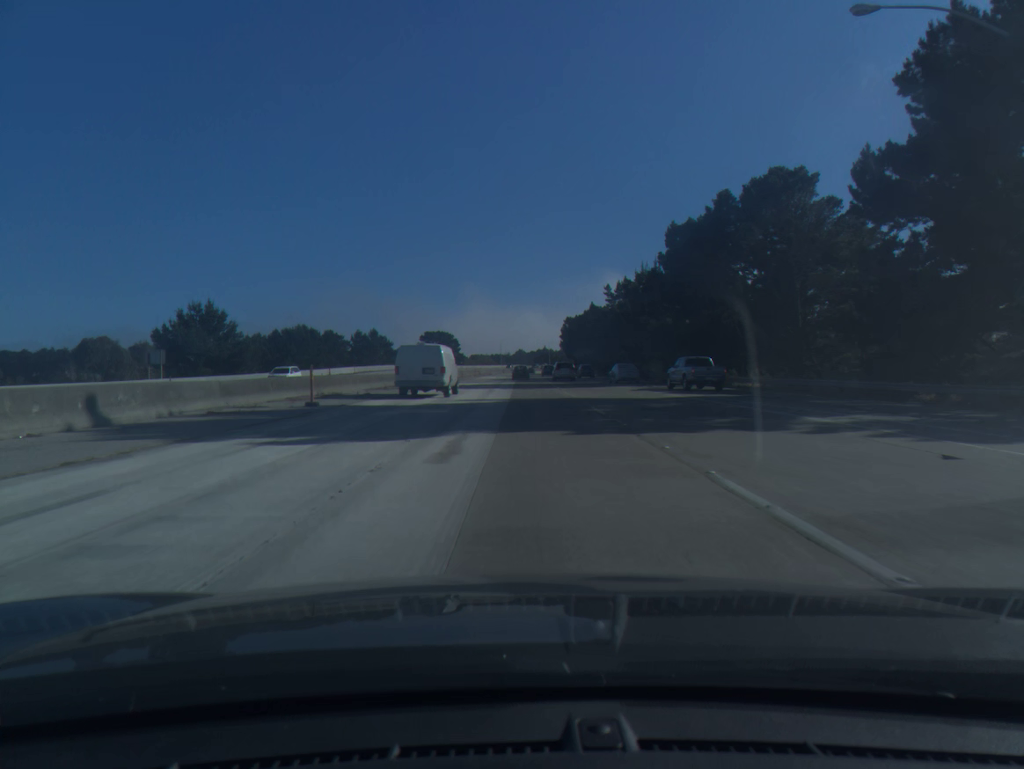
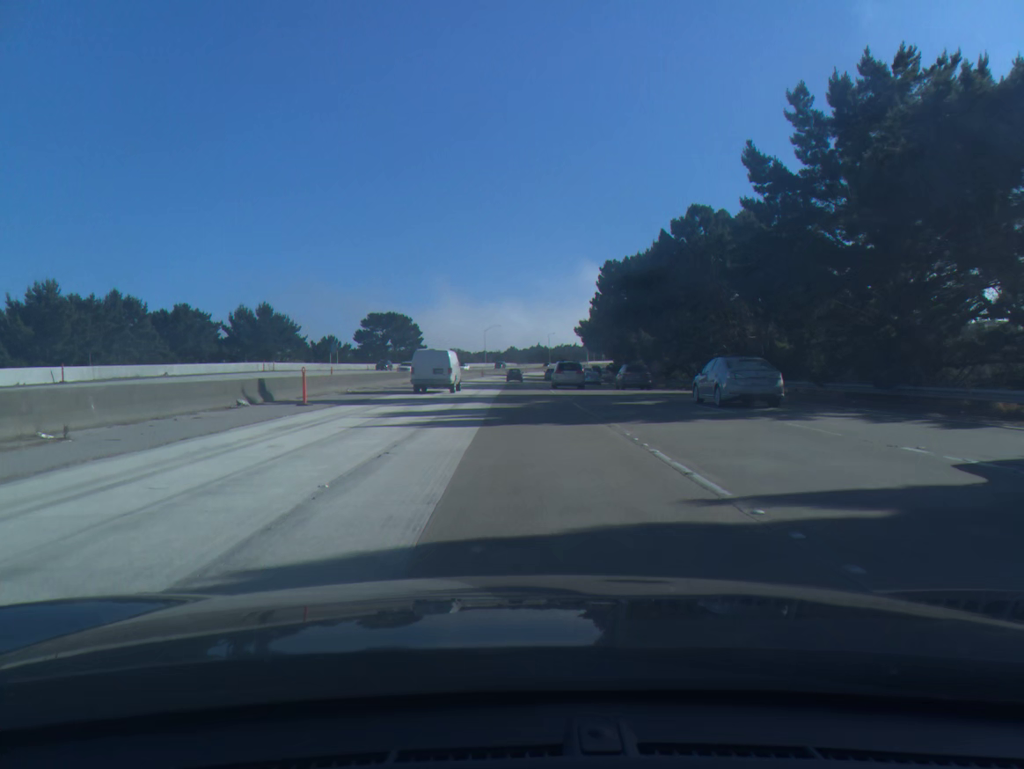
(+0.8, +84.7) m; +1°
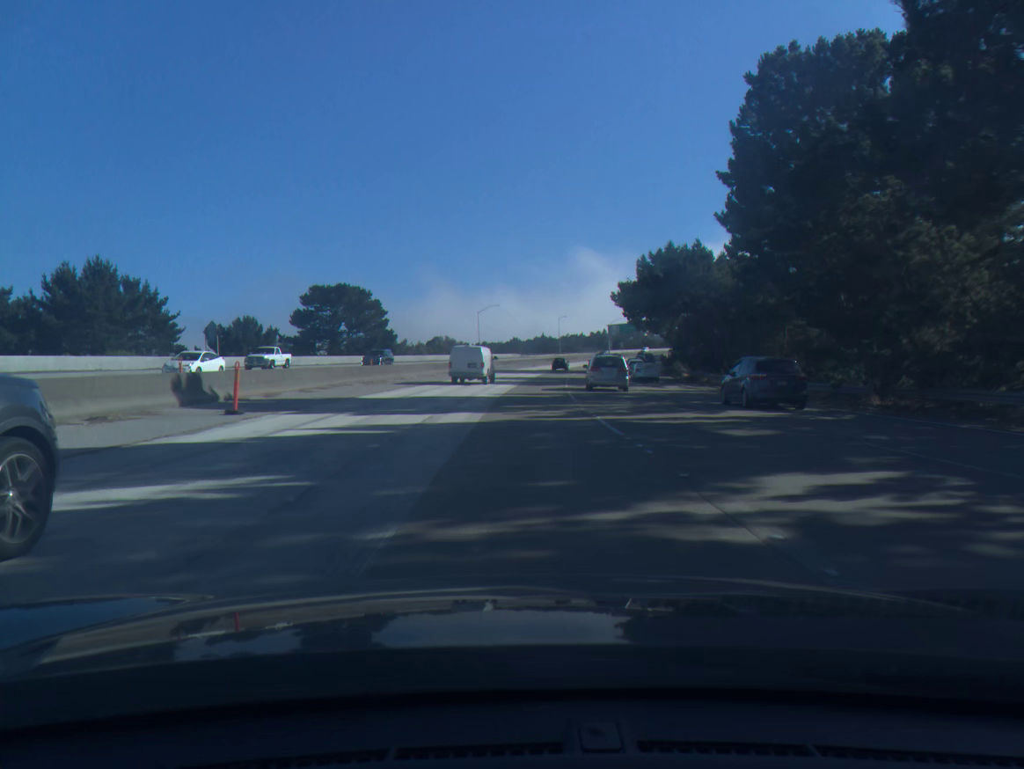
(-0.1, +50.8) m; 0°
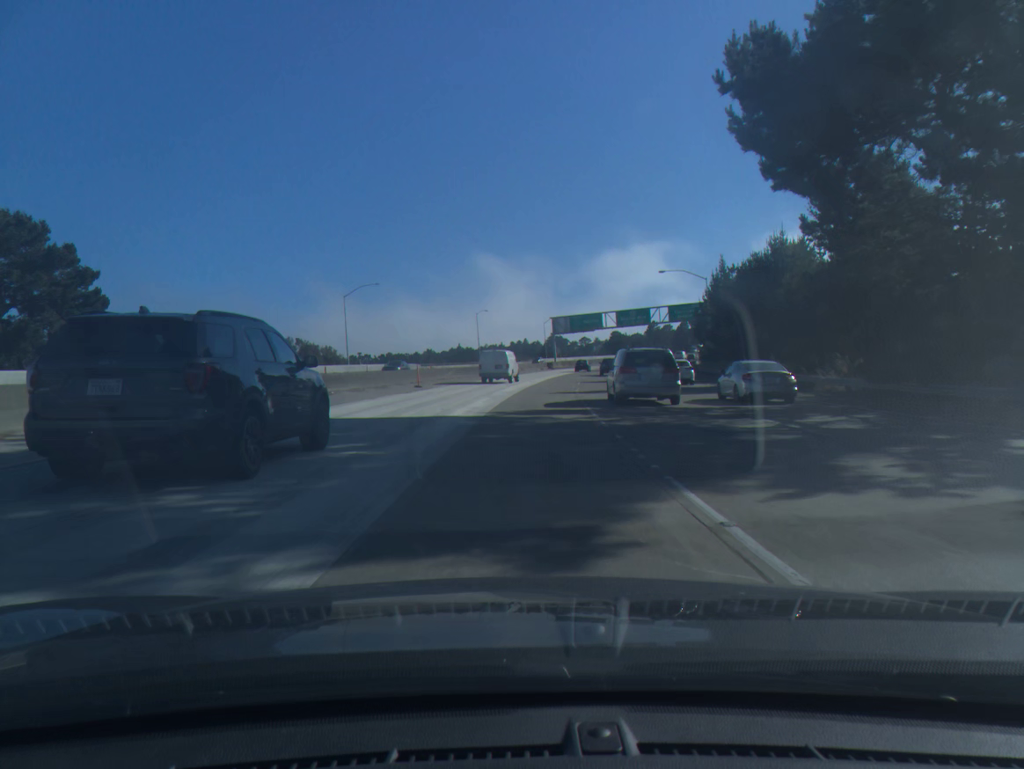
(+2.9, +67.9) m; +6°
